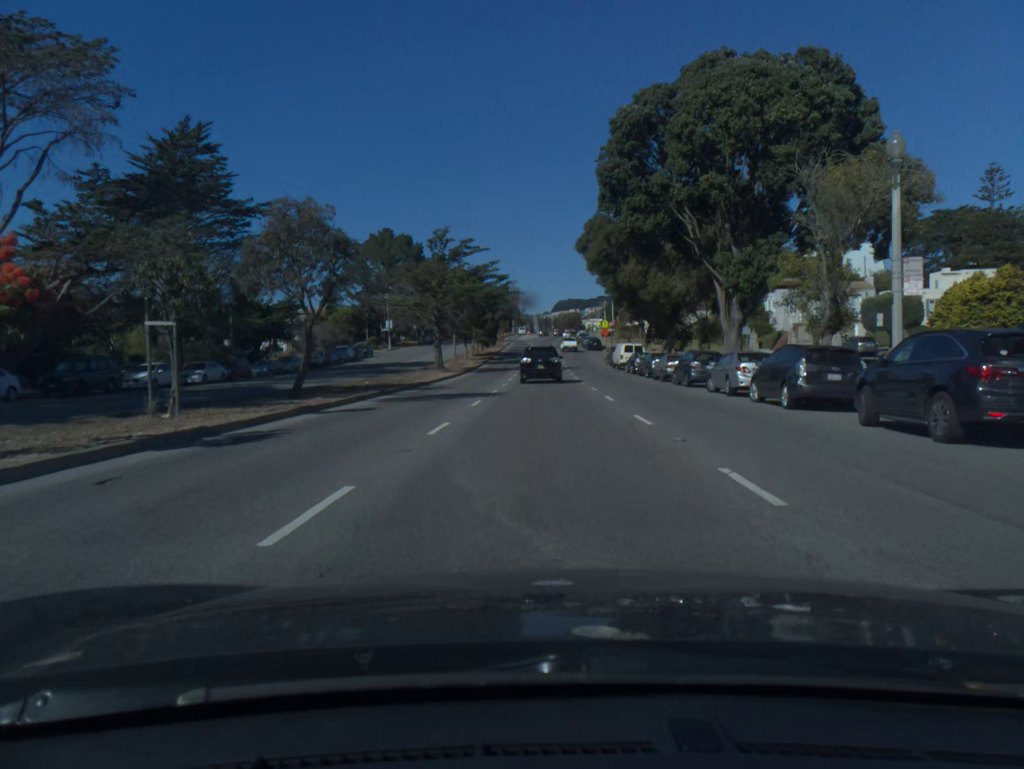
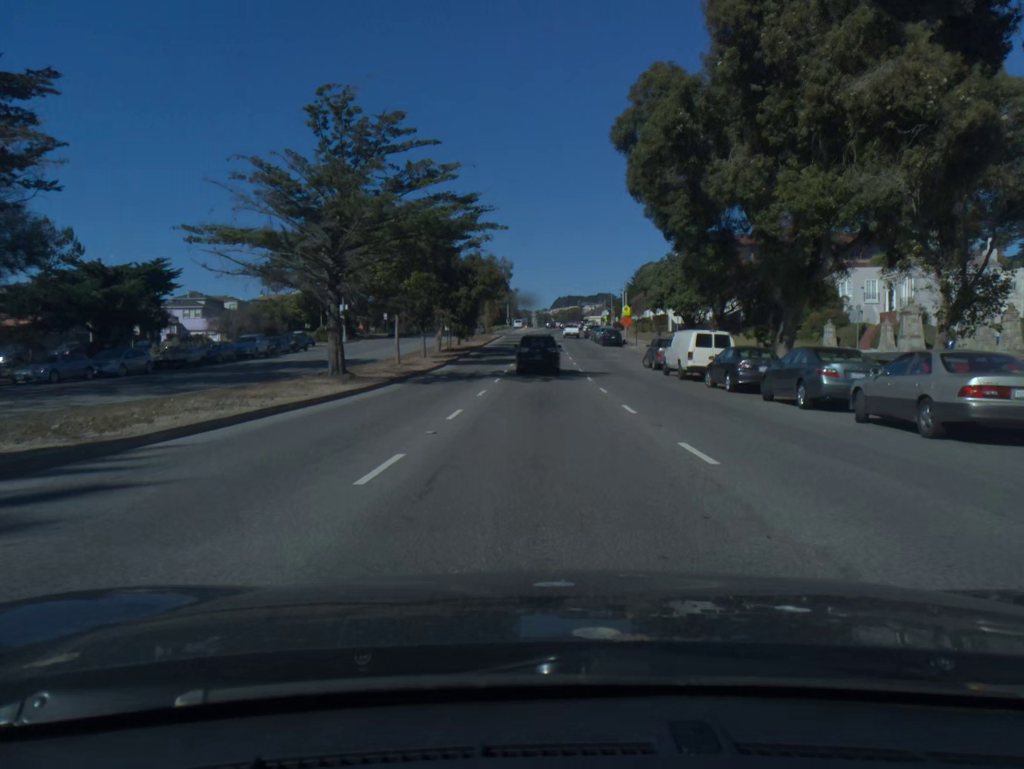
(0.0, +26.8) m; 0°
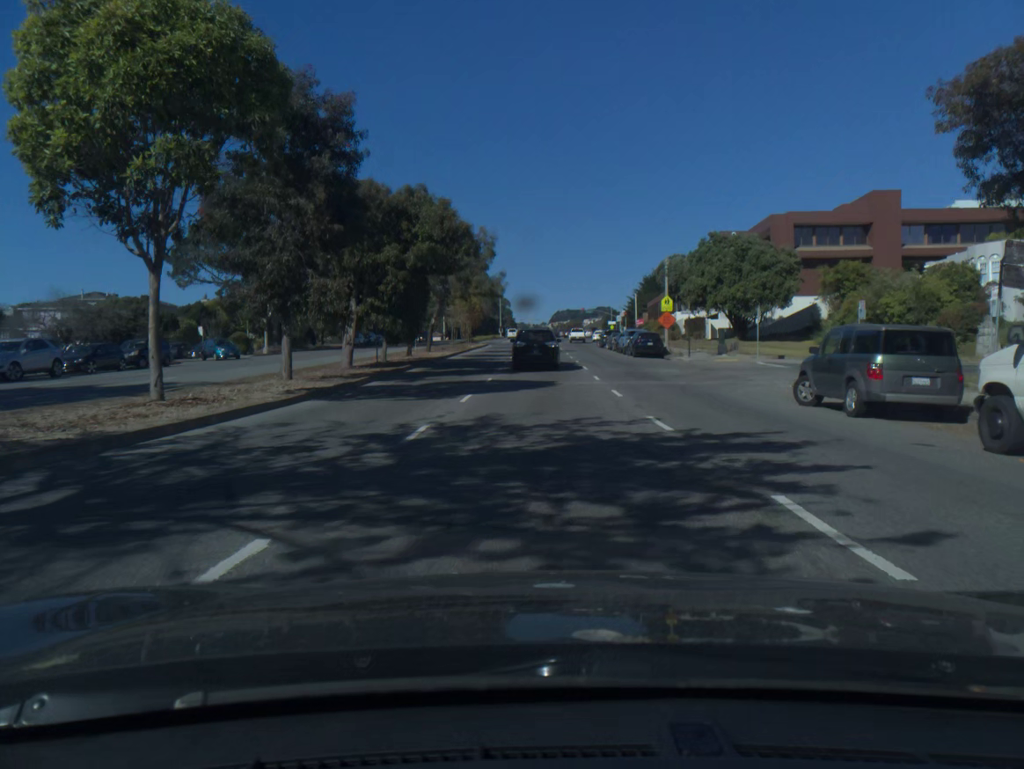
(0.0, +26.3) m; 0°
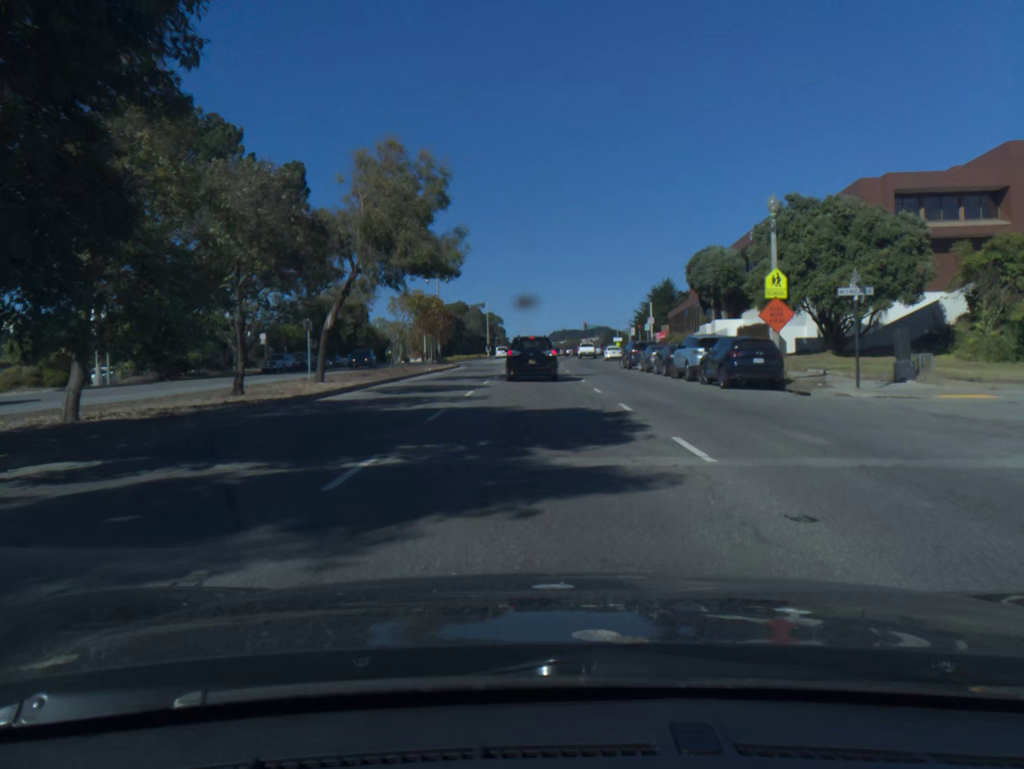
(+0.1, +25.0) m; 0°
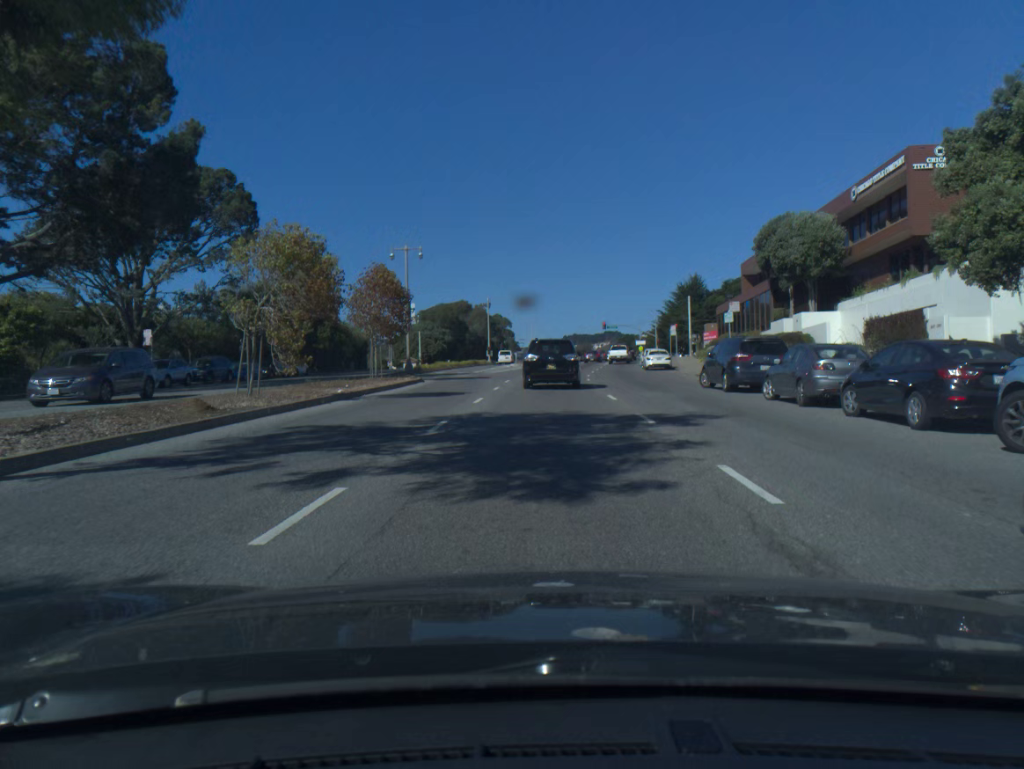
(-0.1, +23.2) m; 0°
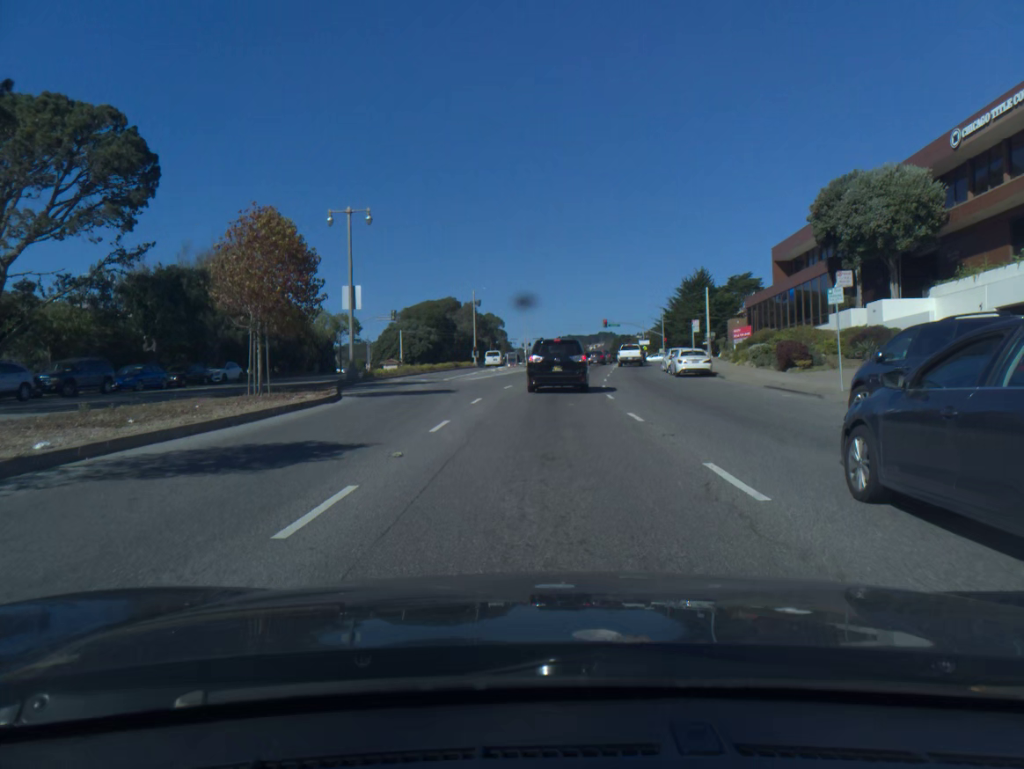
(+0.1, +14.2) m; +1°
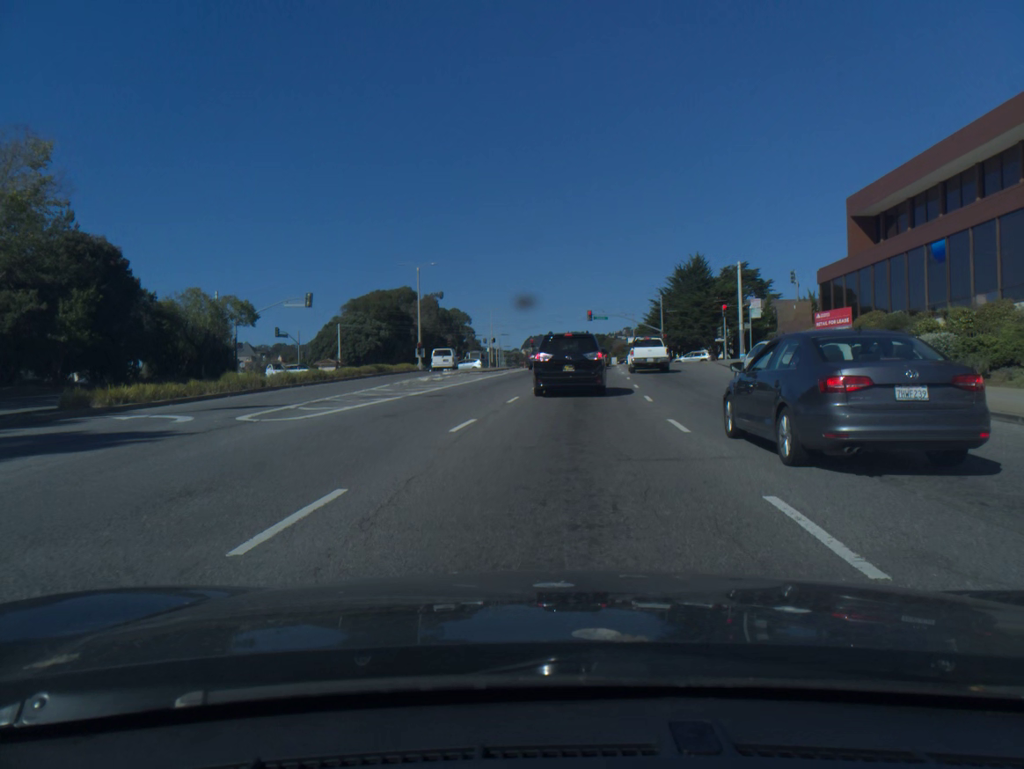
(+0.3, +24.2) m; +2°
